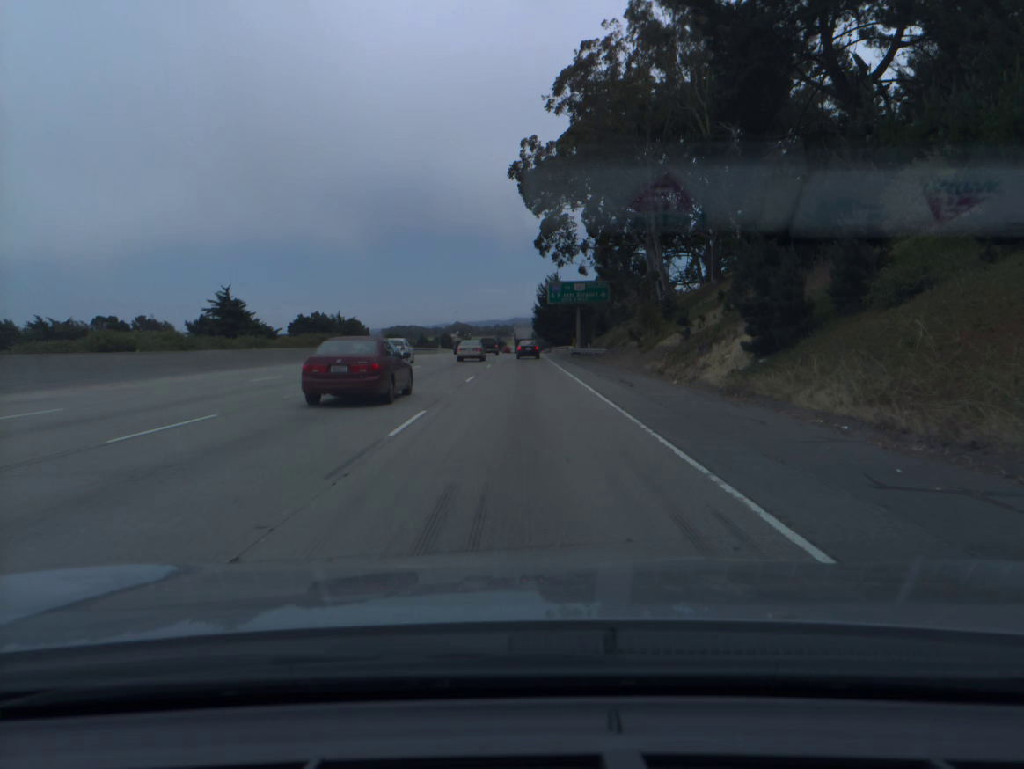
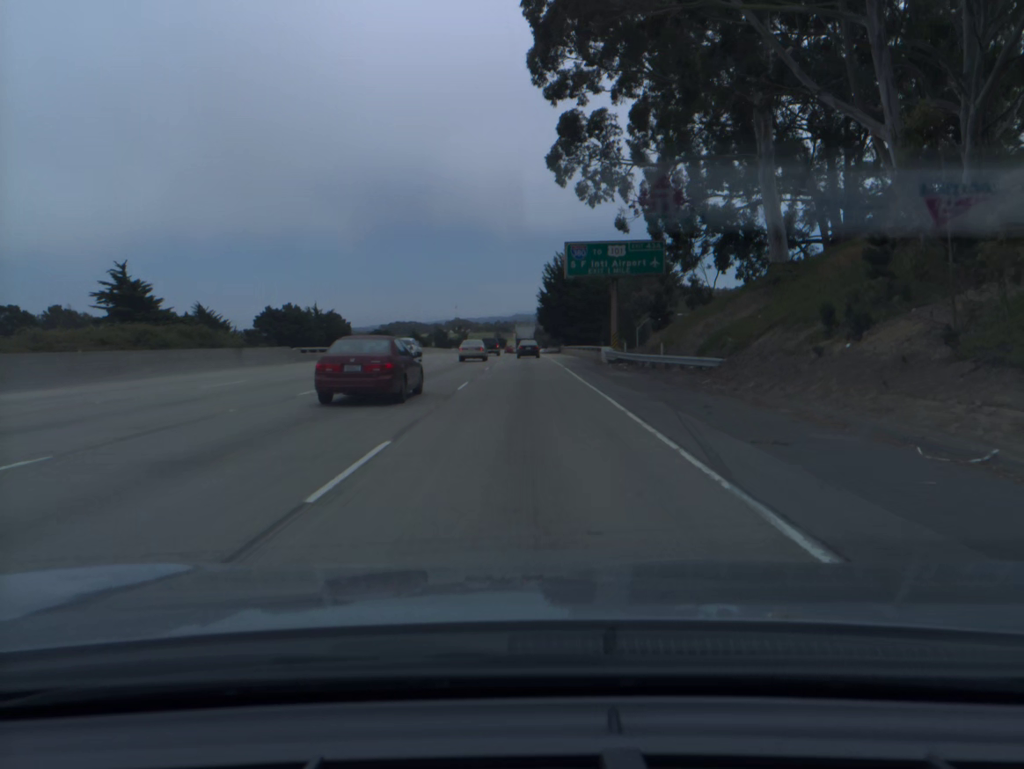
(0.0, +33.7) m; 0°
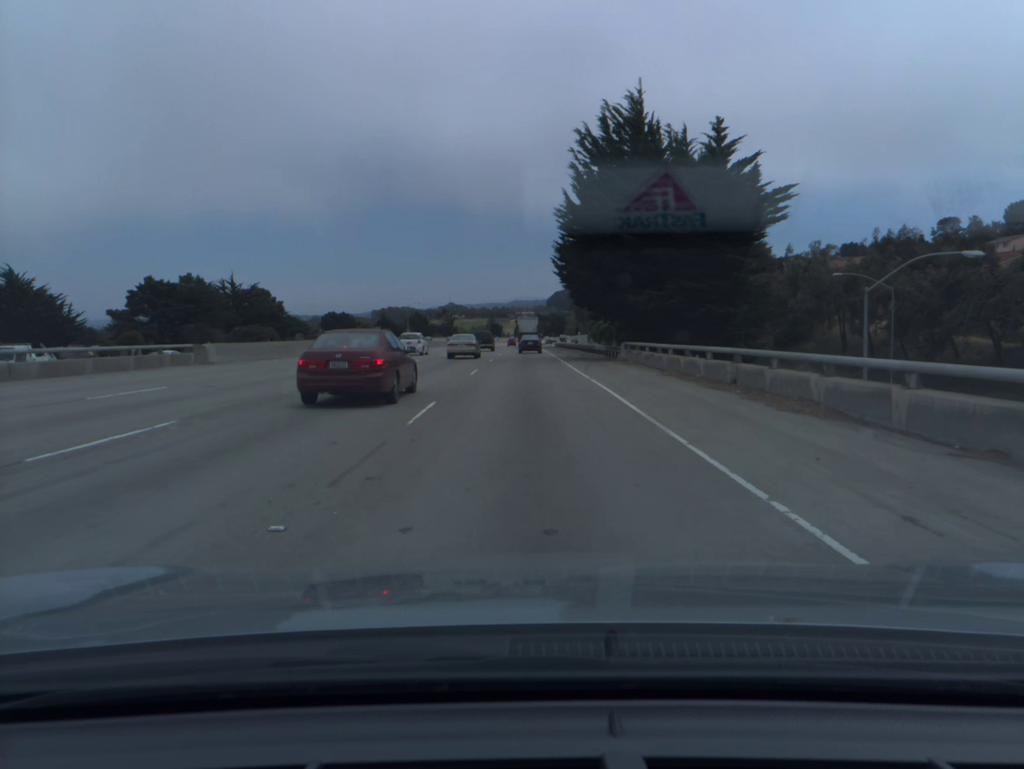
(+0.1, +67.9) m; 0°
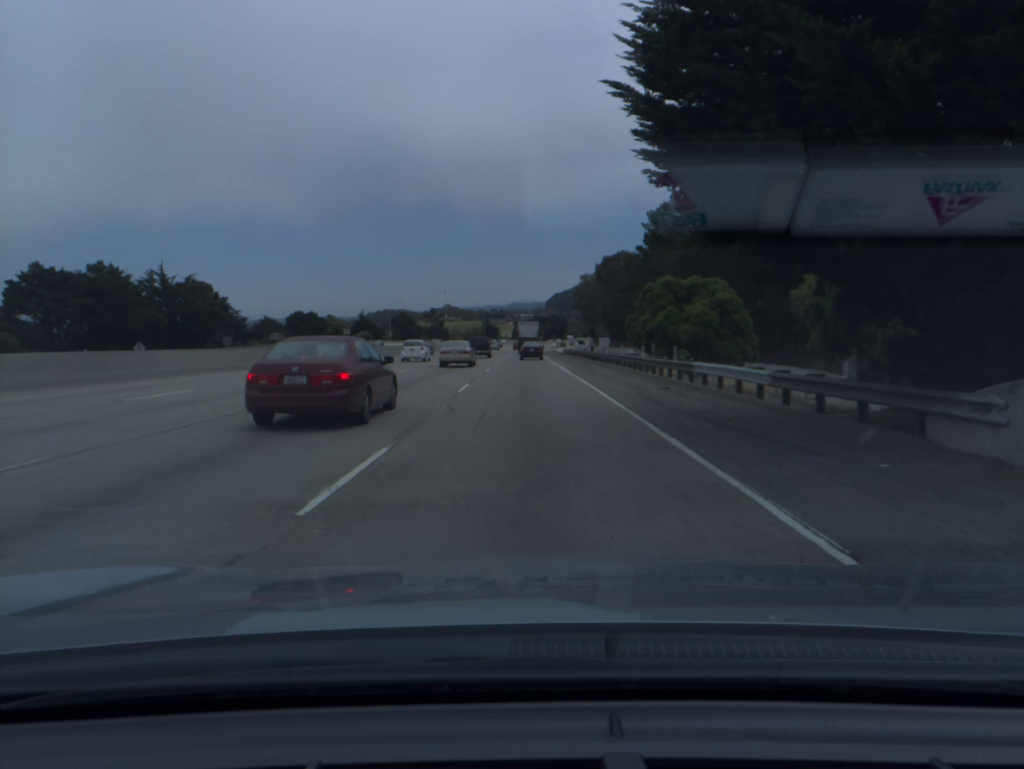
(0.0, +33.9) m; 0°
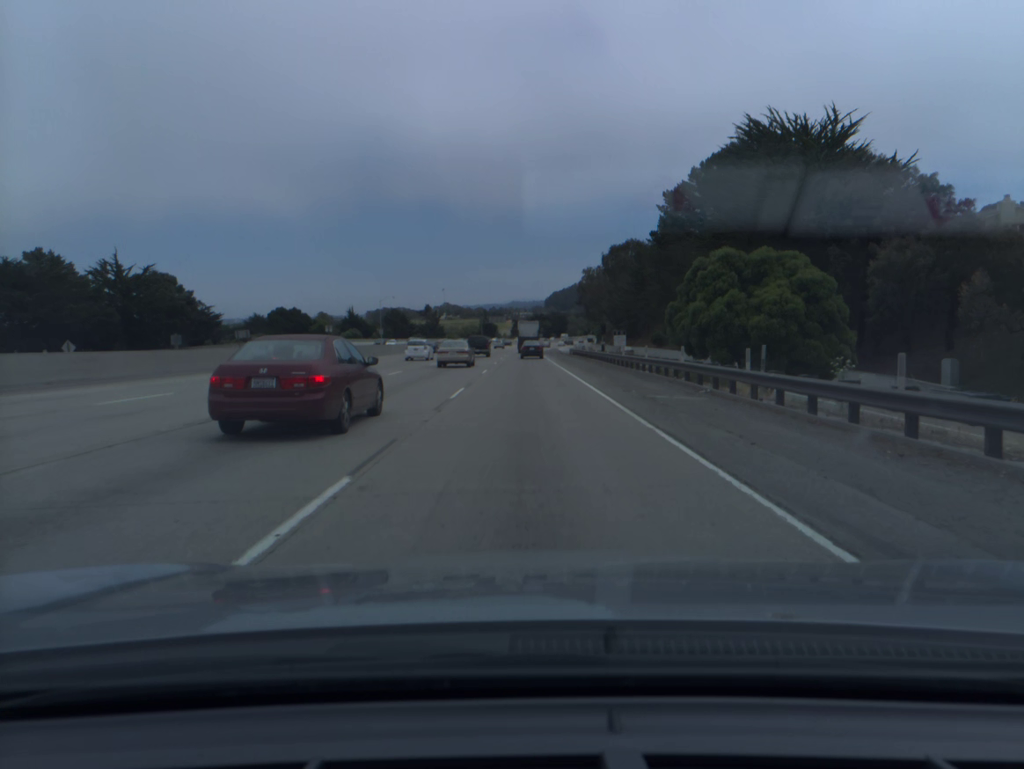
(0.0, +17.0) m; 0°
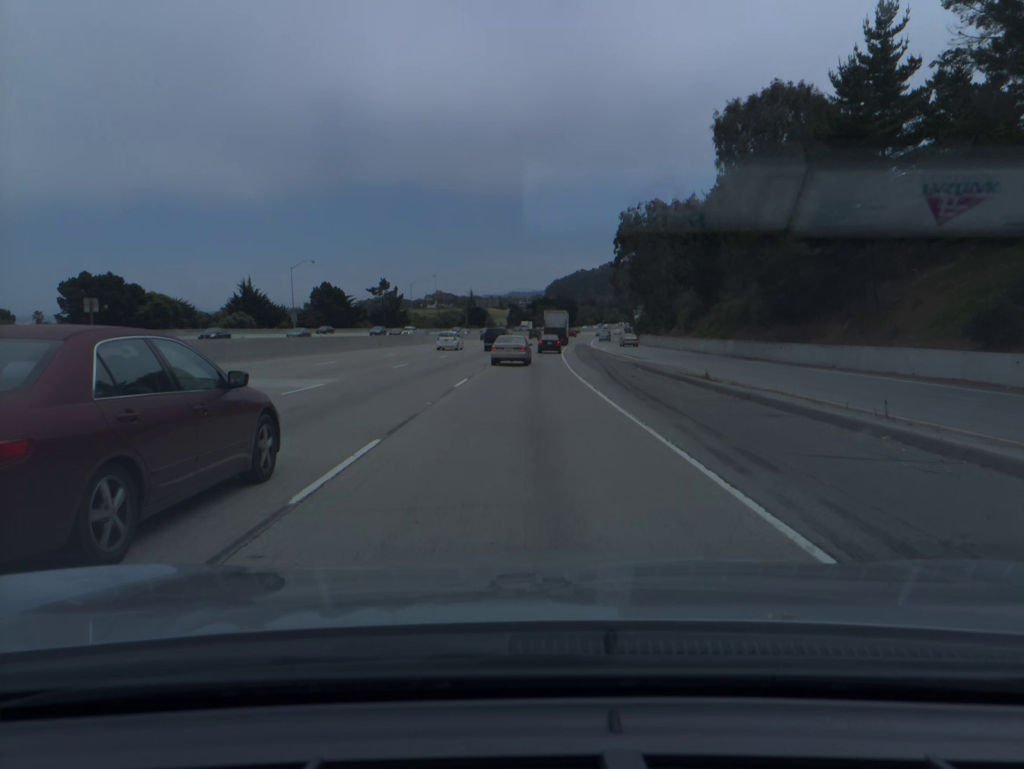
(0.0, +84.8) m; 0°
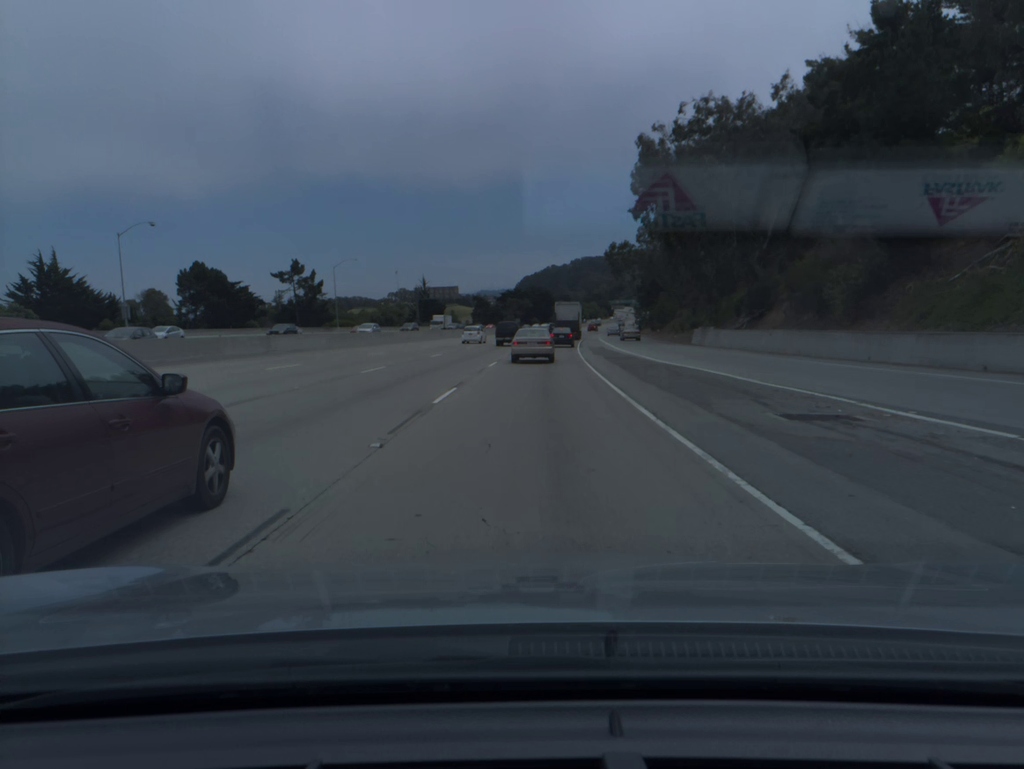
(+0.6, +50.3) m; +2°
